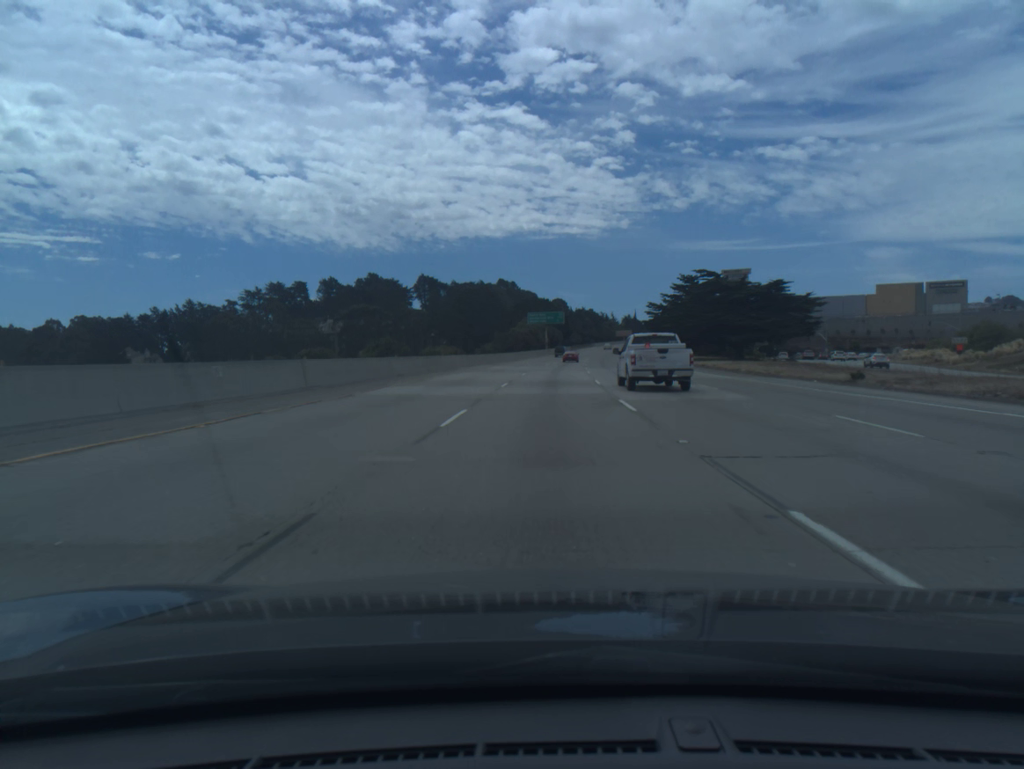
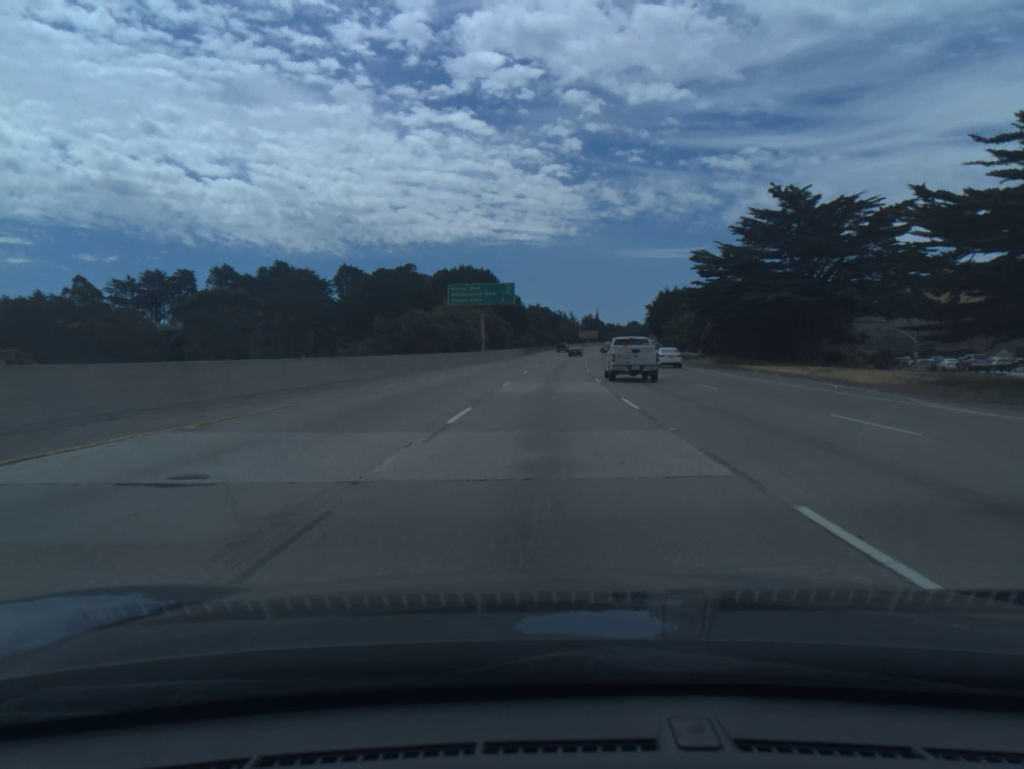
(+2.1, +73.0) m; +4°
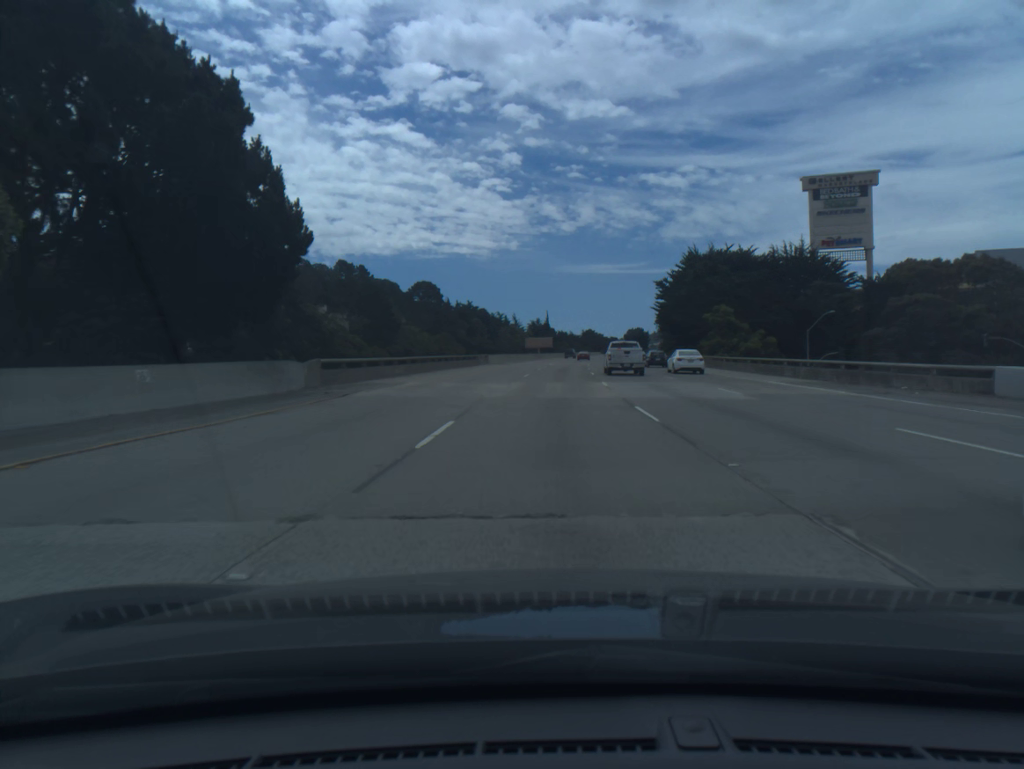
(+3.3, +90.9) m; +4°
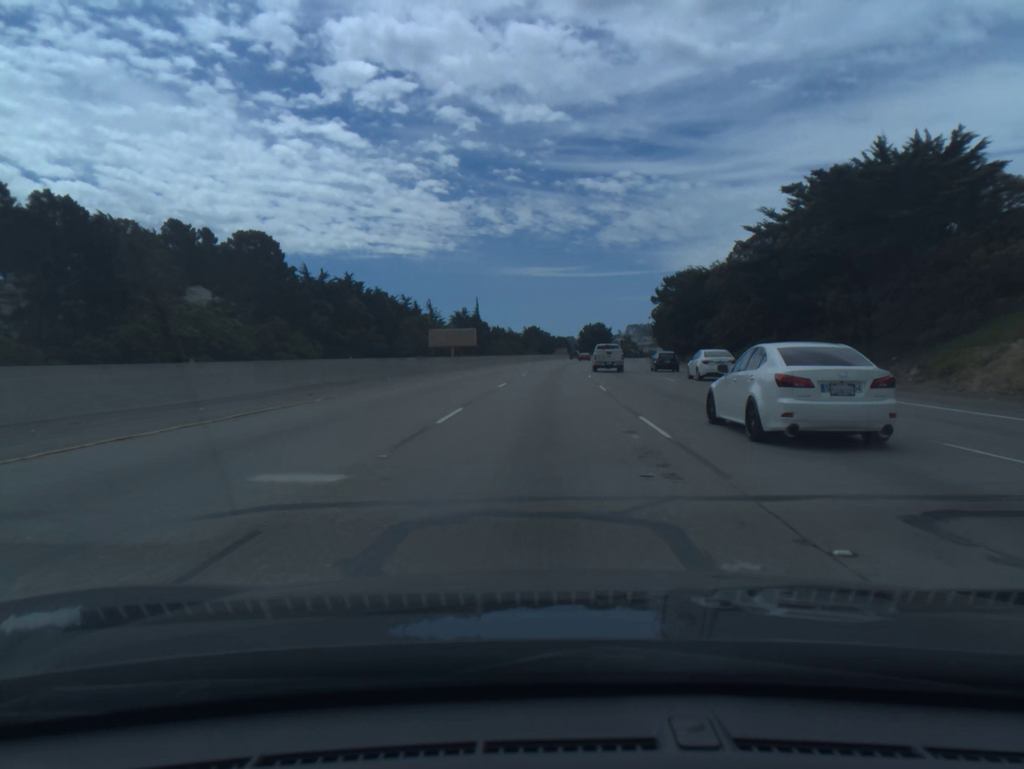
(+3.7, +90.4) m; +4°
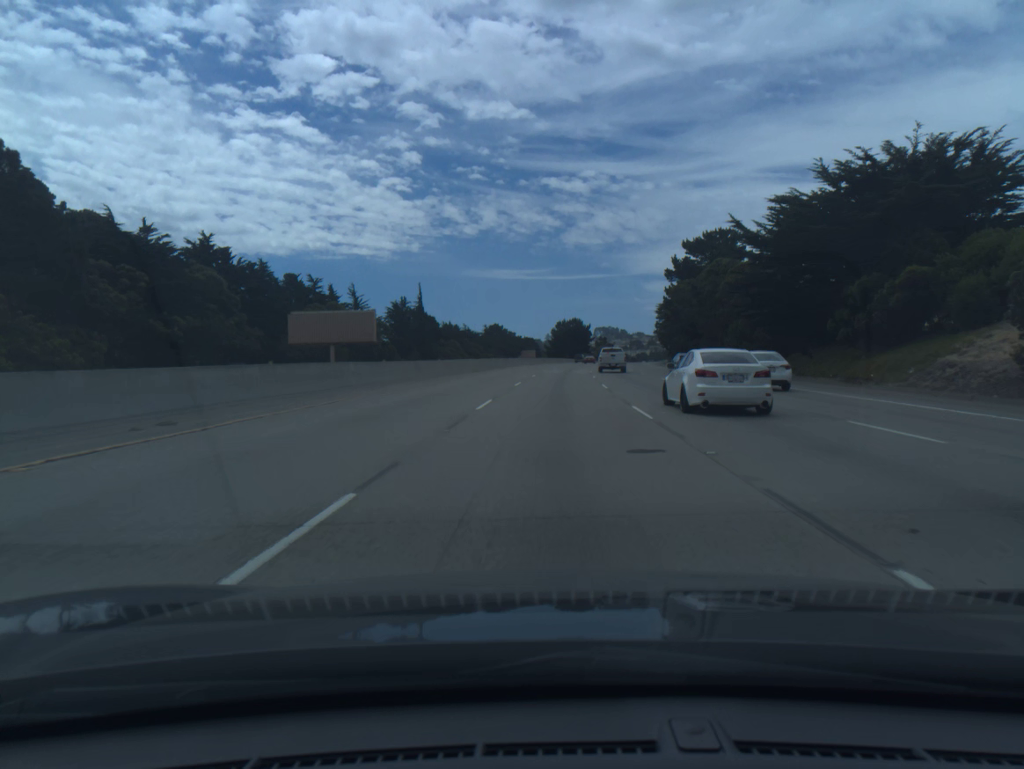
(+1.1, +54.3) m; +2°
